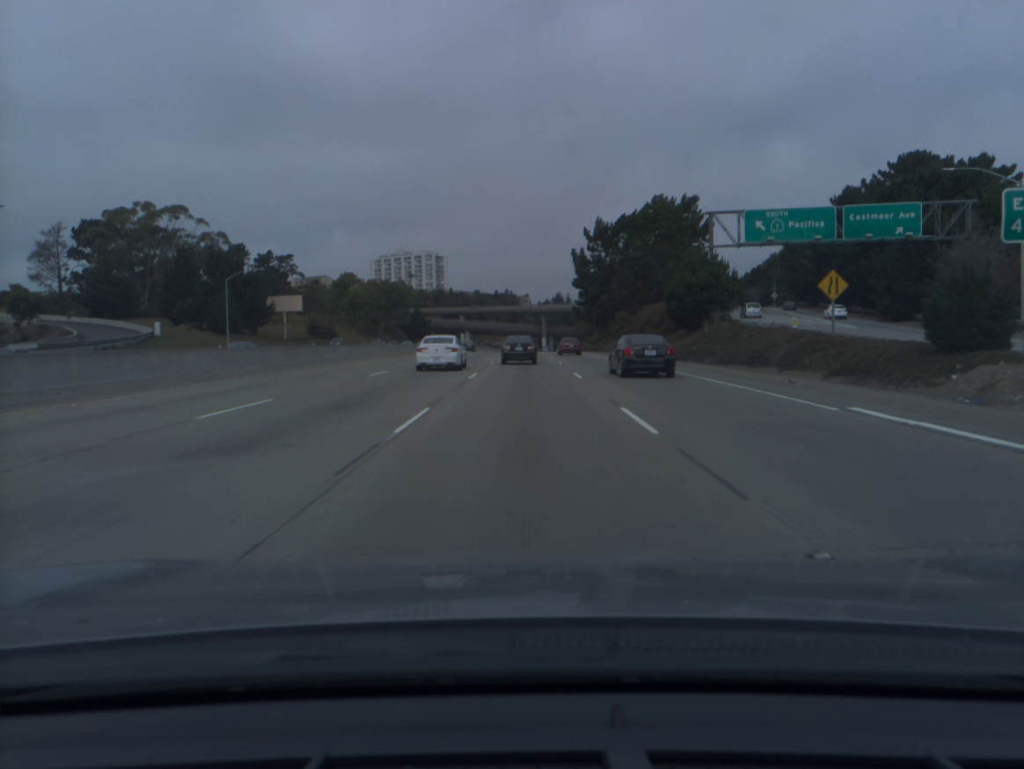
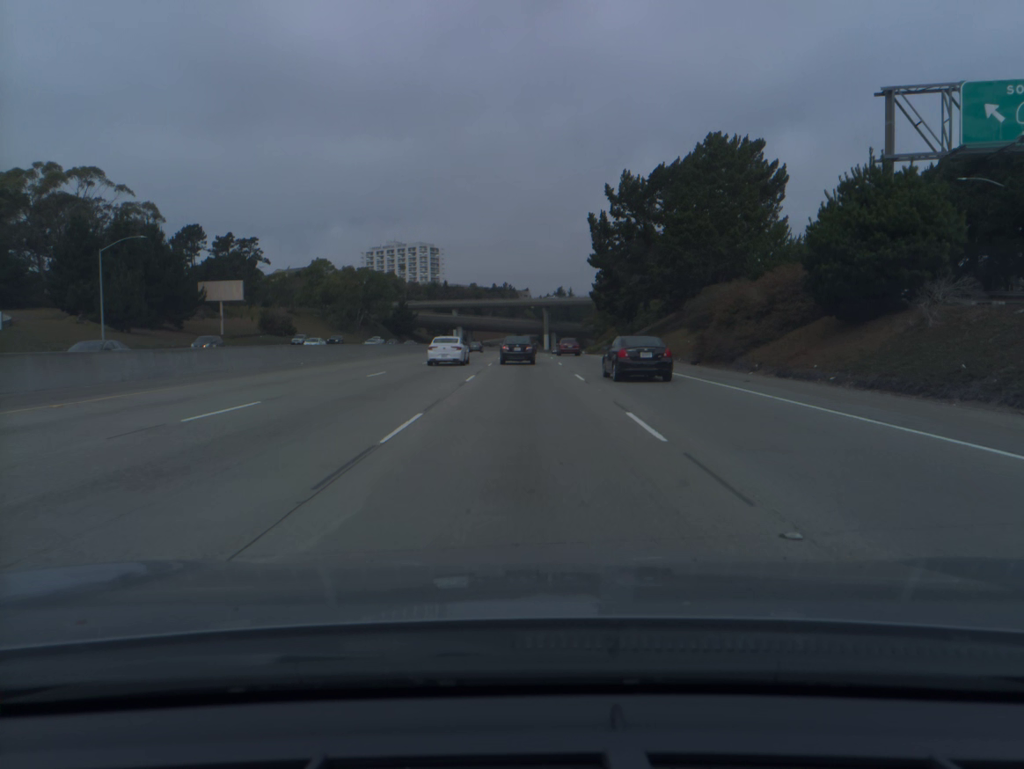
(0.0, +29.7) m; 0°
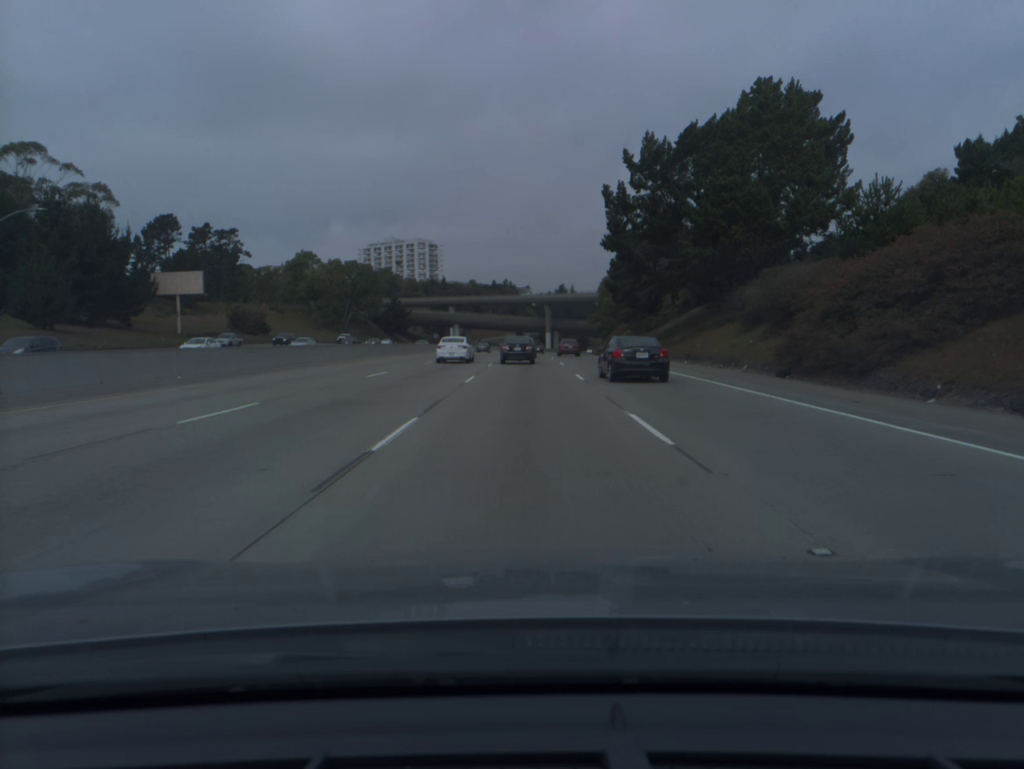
(0.0, +14.9) m; 0°
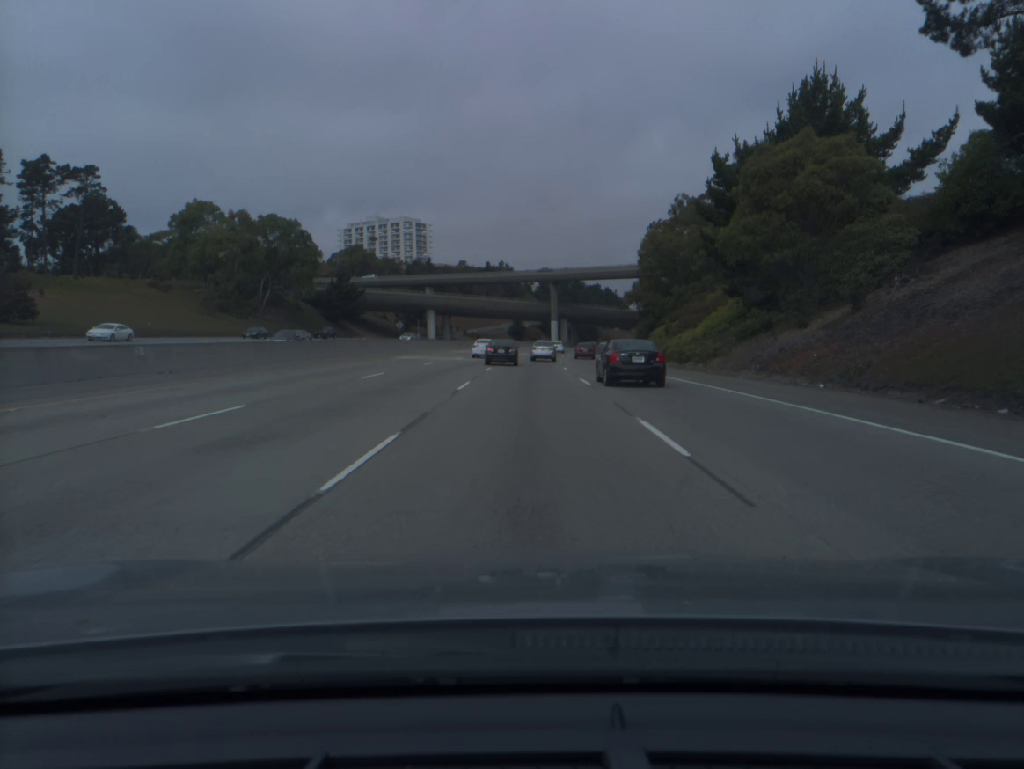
(0.0, +59.4) m; 0°
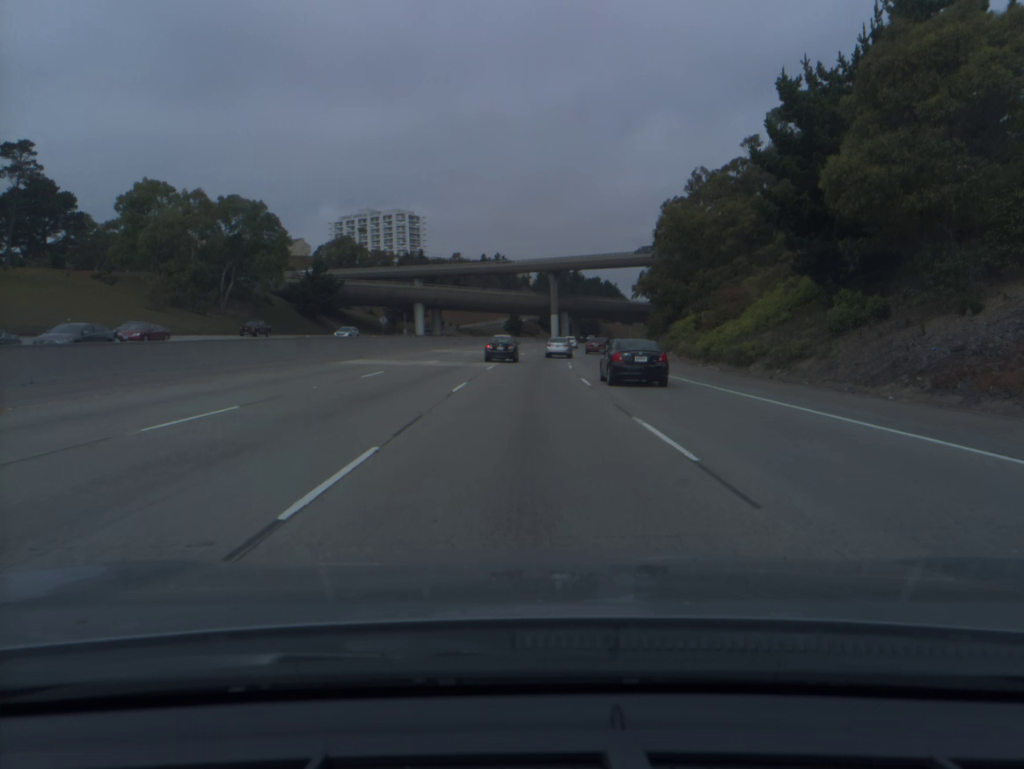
(0.0, +14.8) m; 0°
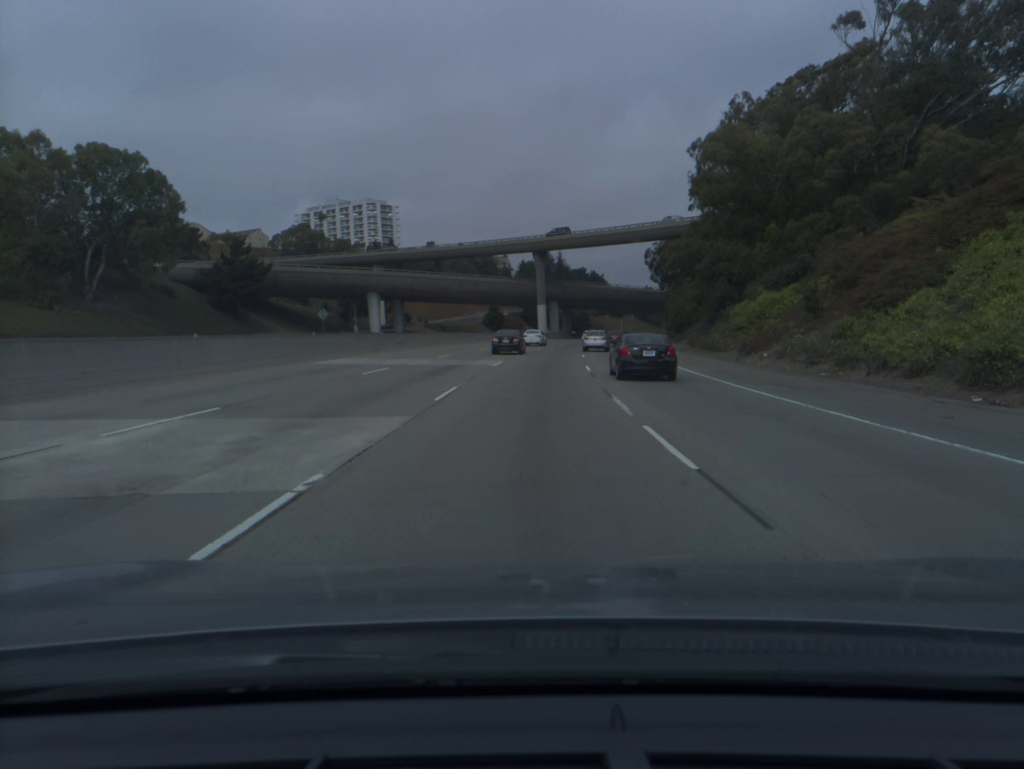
(+0.2, +29.8) m; +1°
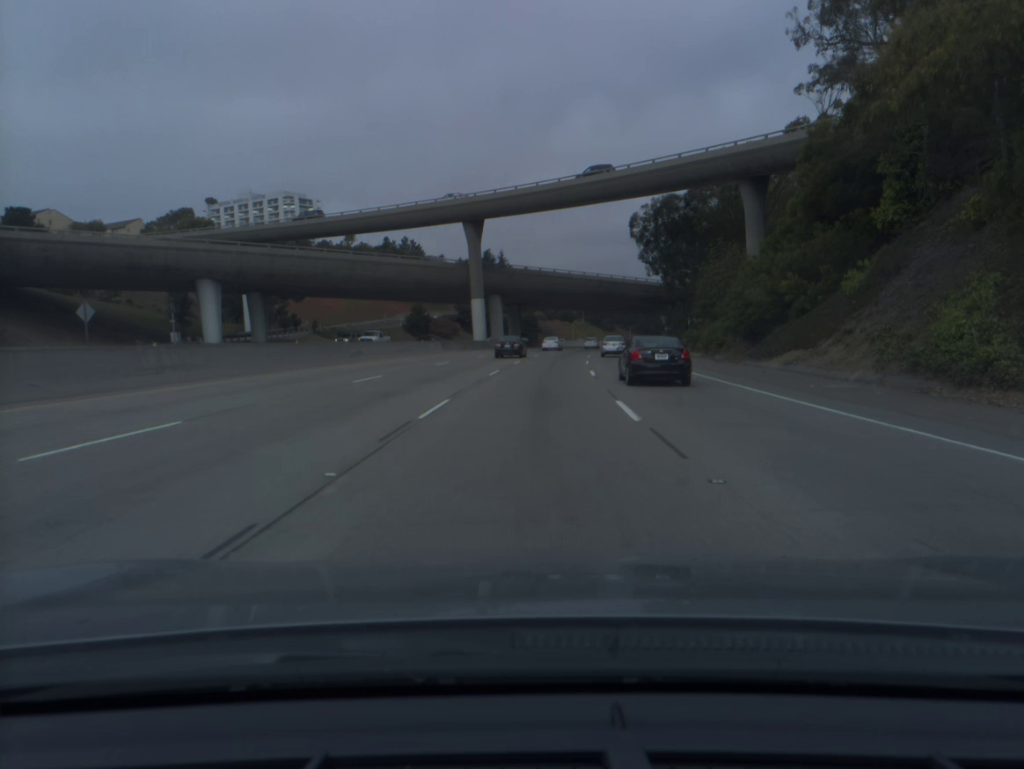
(+1.4, +45.4) m; +4°
